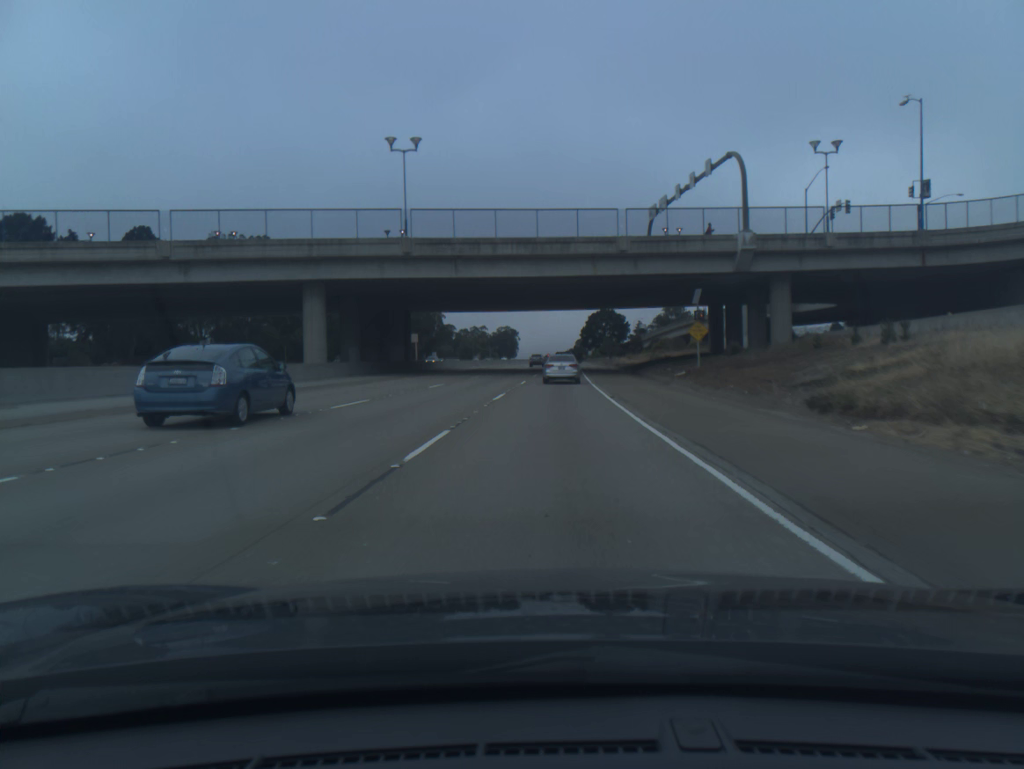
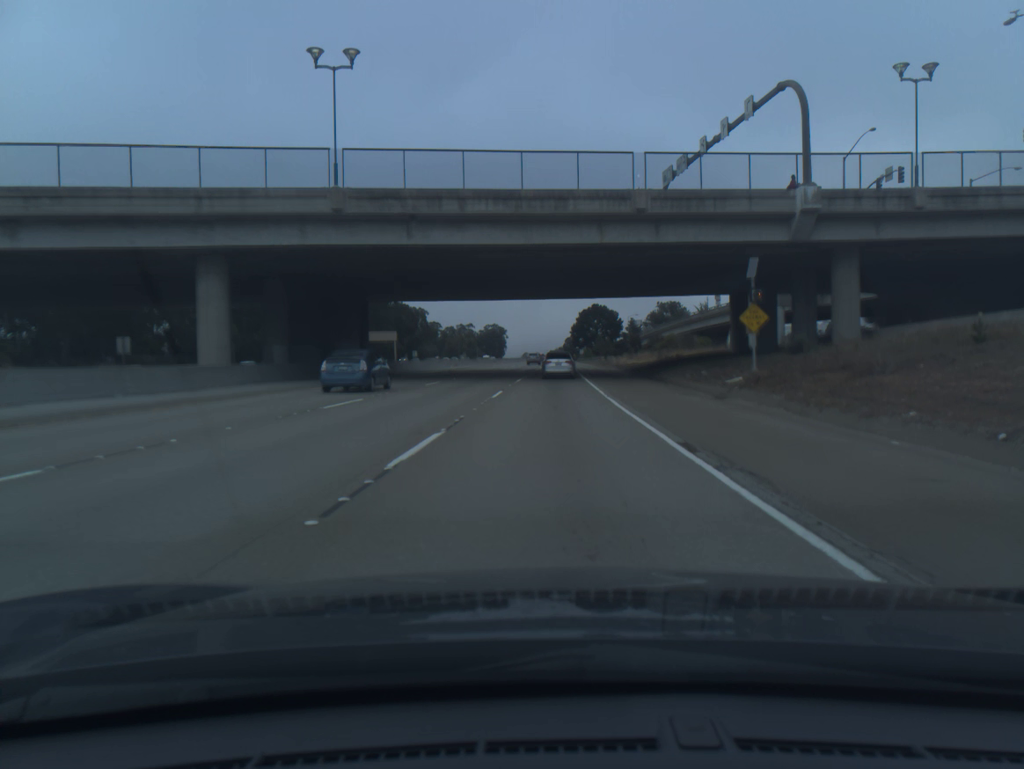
(+0.1, +14.5) m; +1°
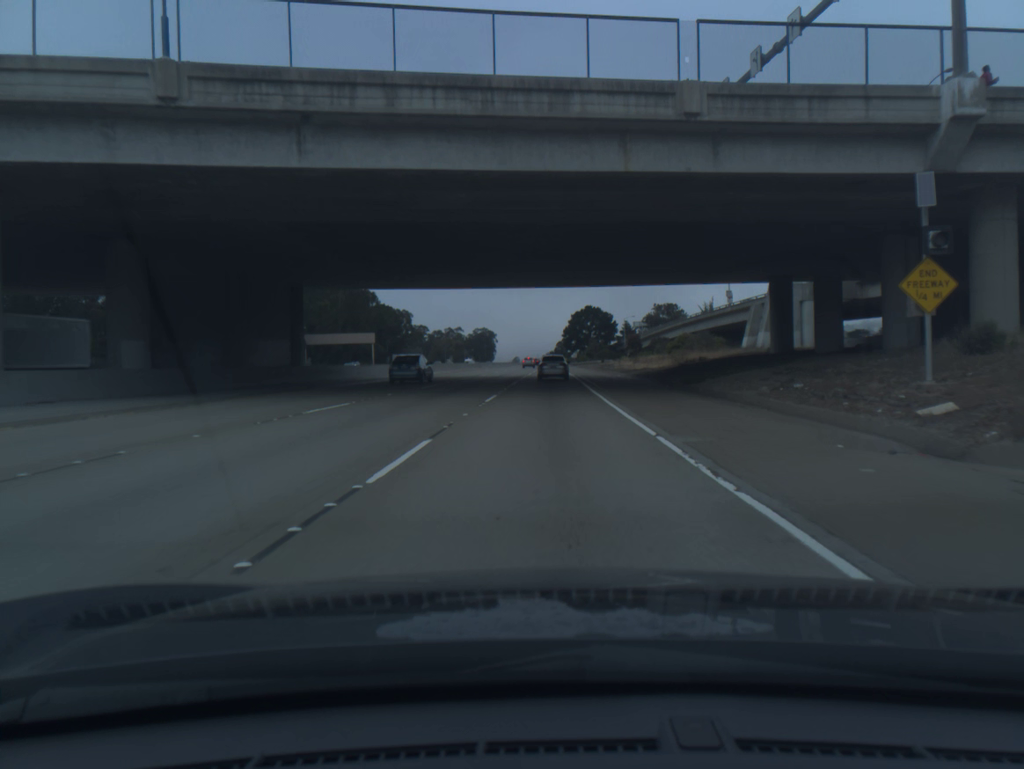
(+0.1, +15.6) m; +1°
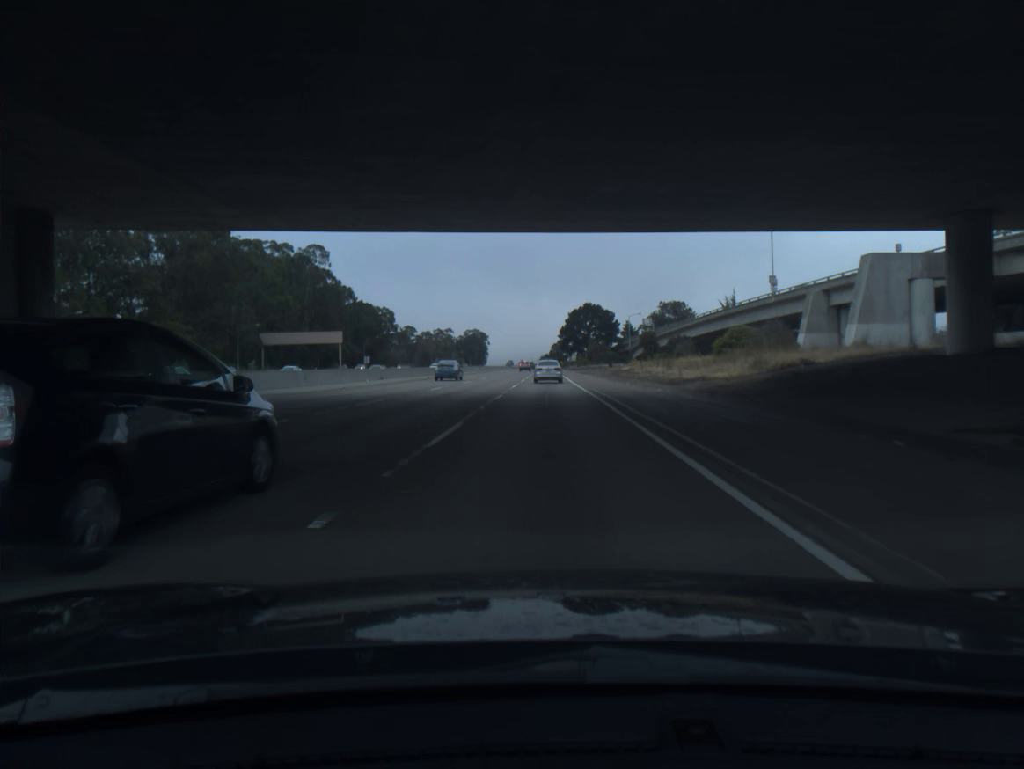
(+0.2, +25.3) m; +1°
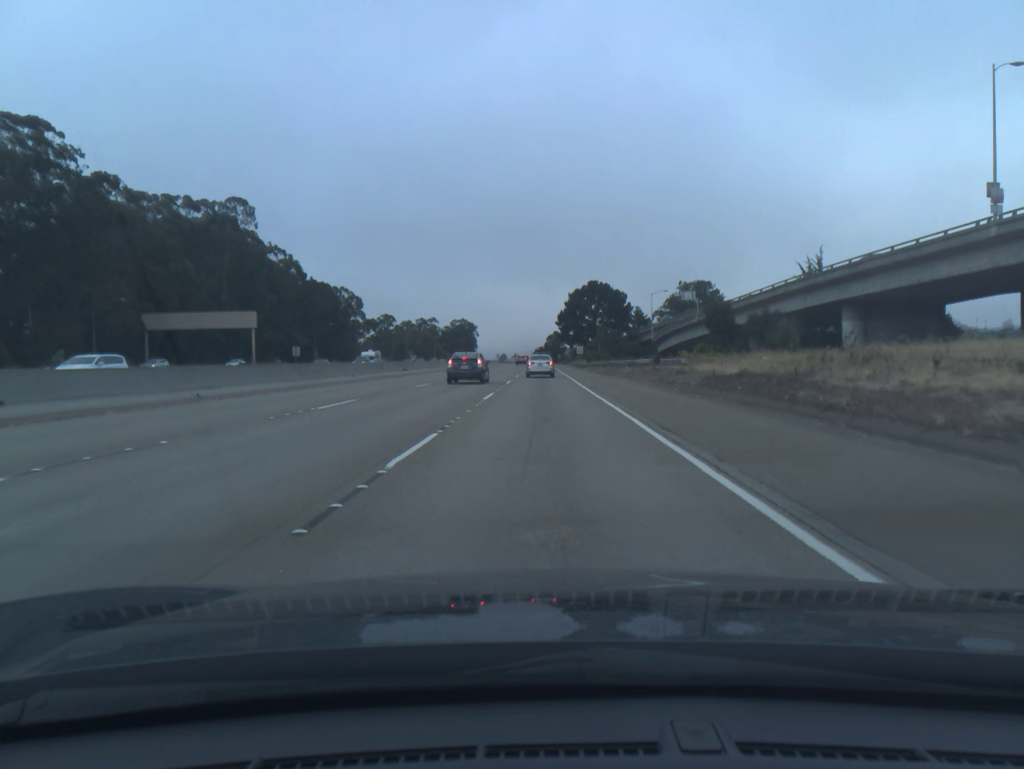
(+0.1, +46.4) m; 0°
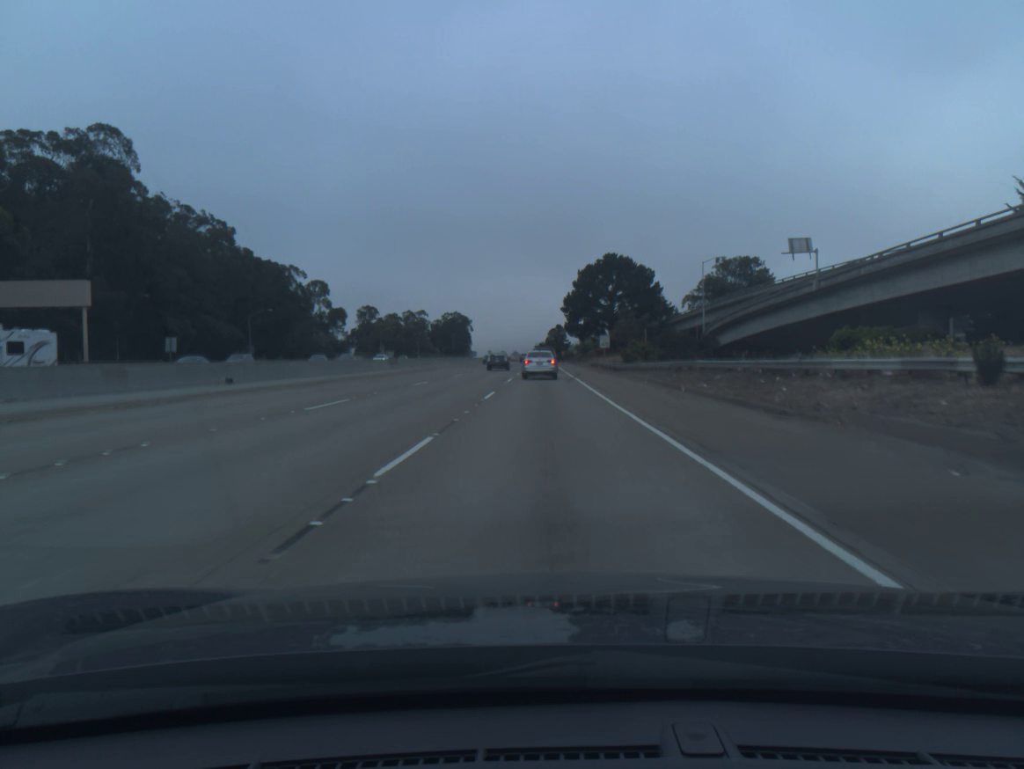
(-0.1, +44.3) m; 0°
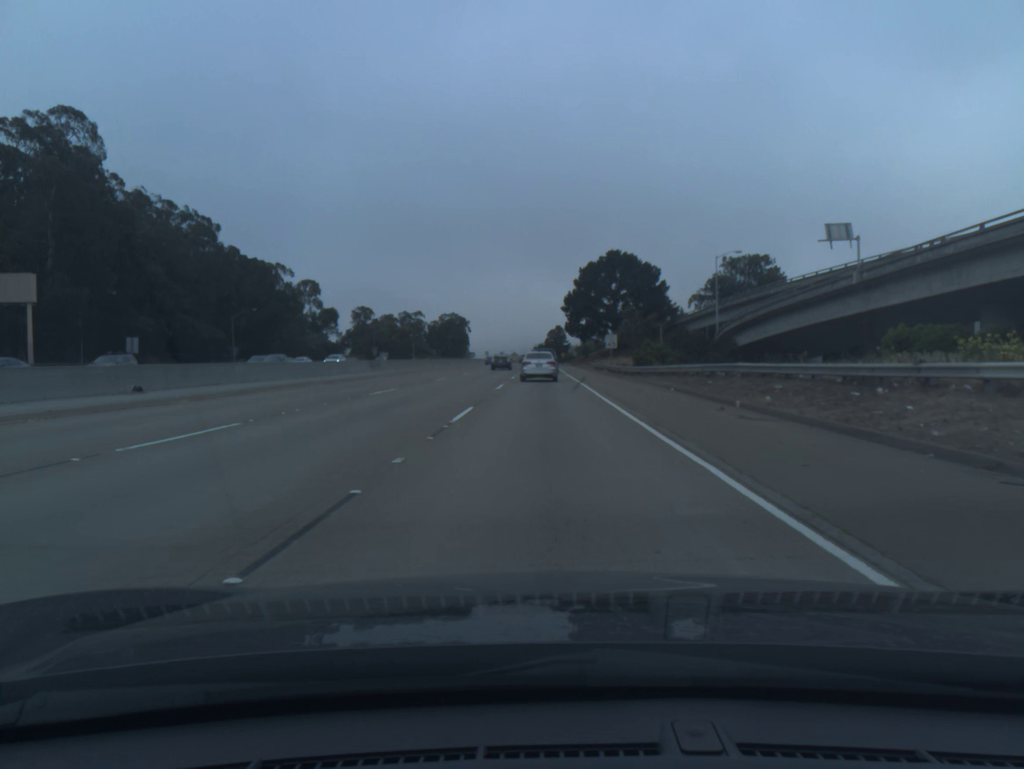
(0.0, +7.8) m; 0°
